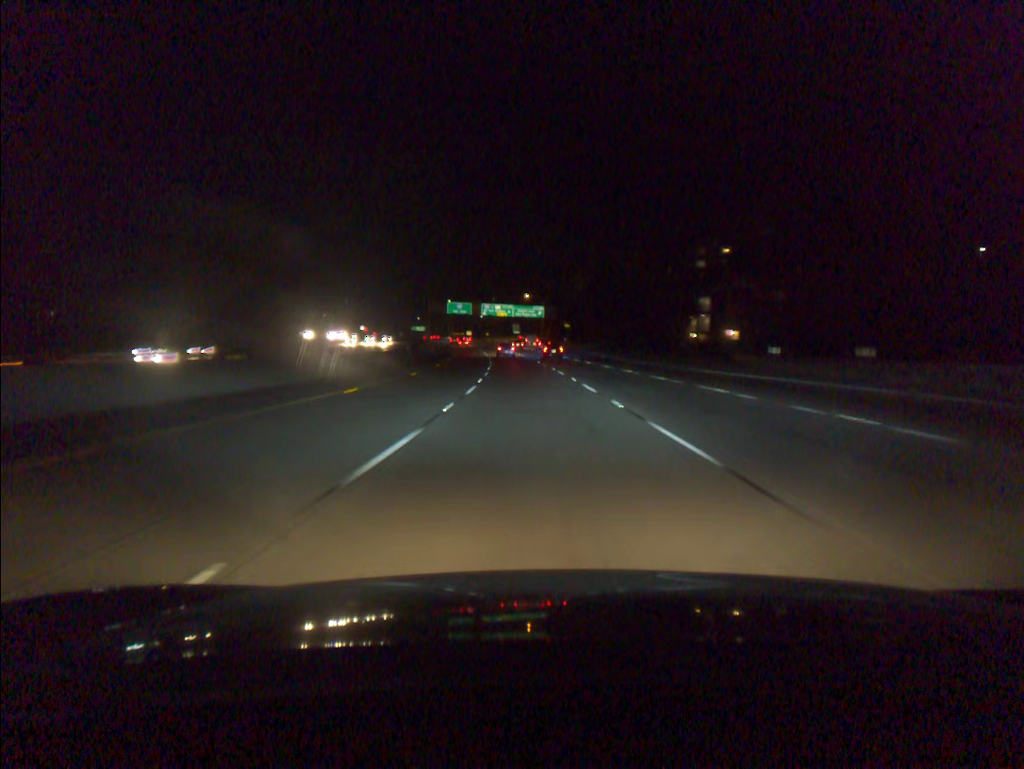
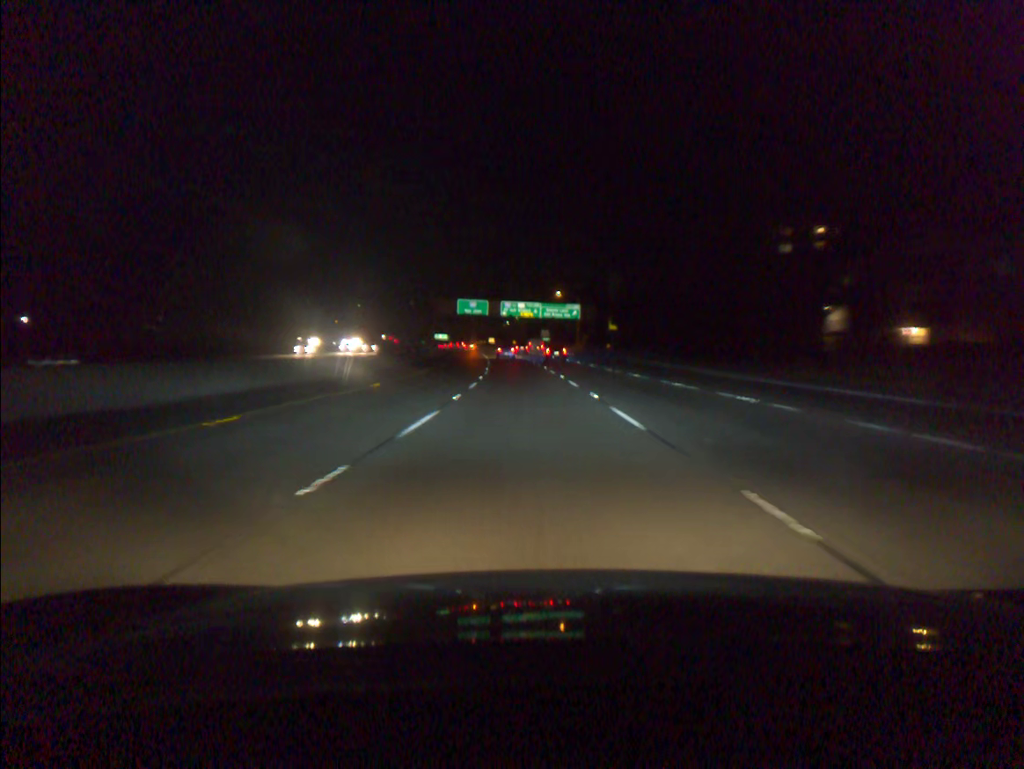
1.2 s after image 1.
(-0.7, +38.8) m; -2°
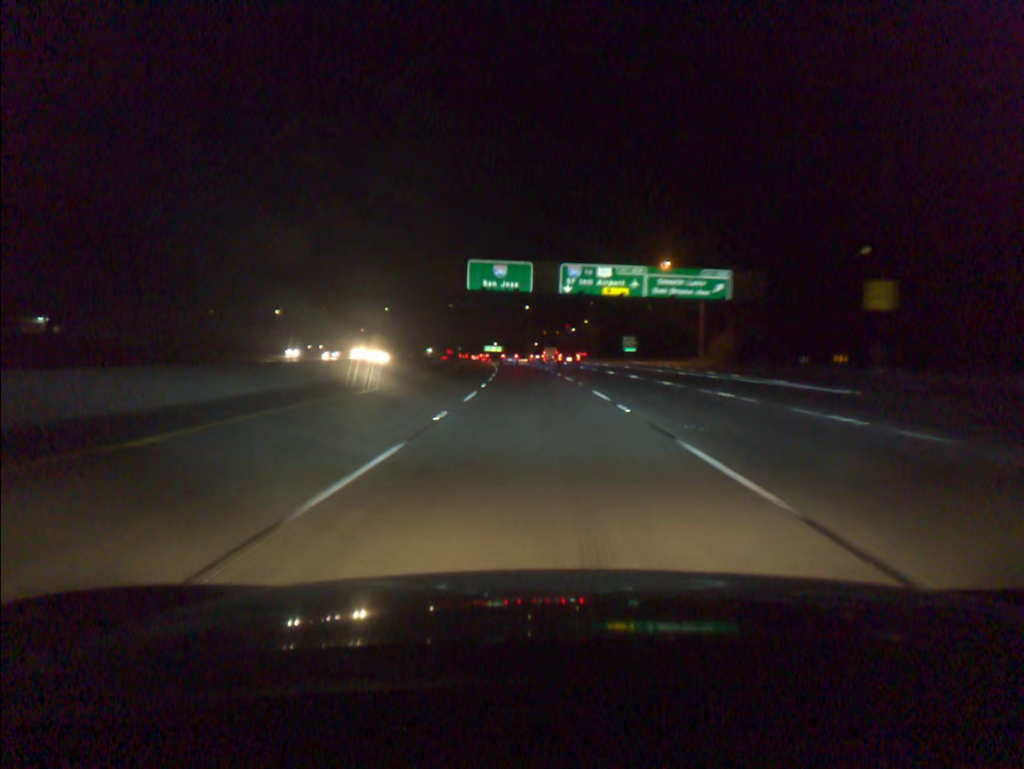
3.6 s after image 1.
(-3.3, +77.1) m; -5°
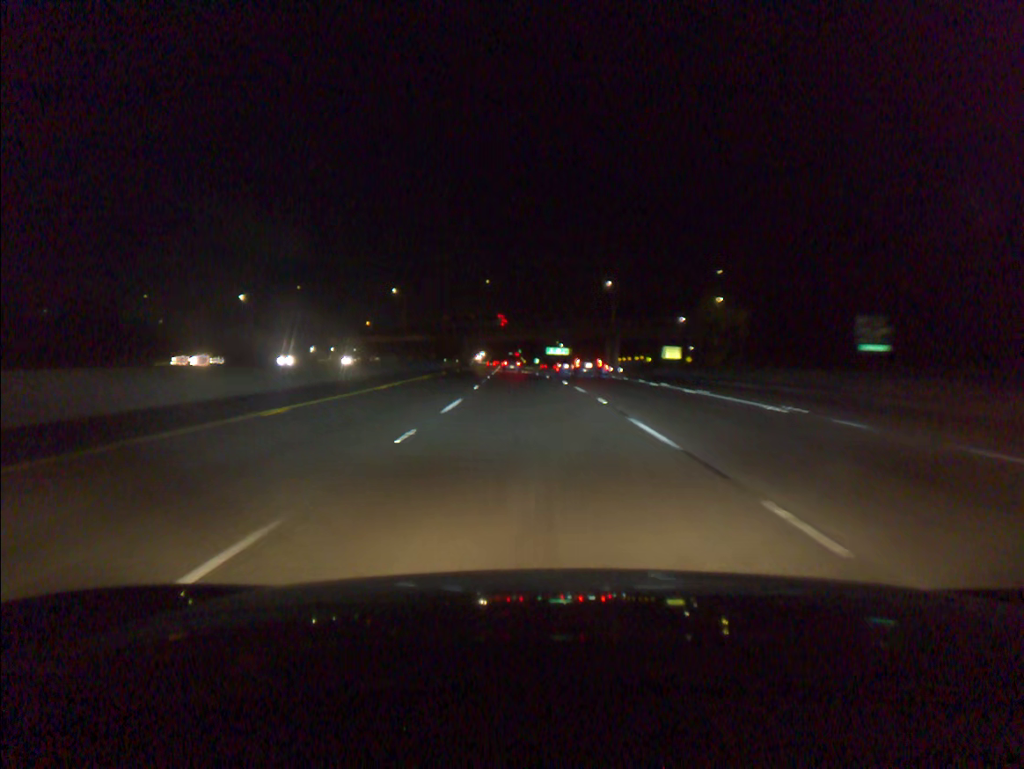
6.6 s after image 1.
(-4.1, +95.9) m; -5°
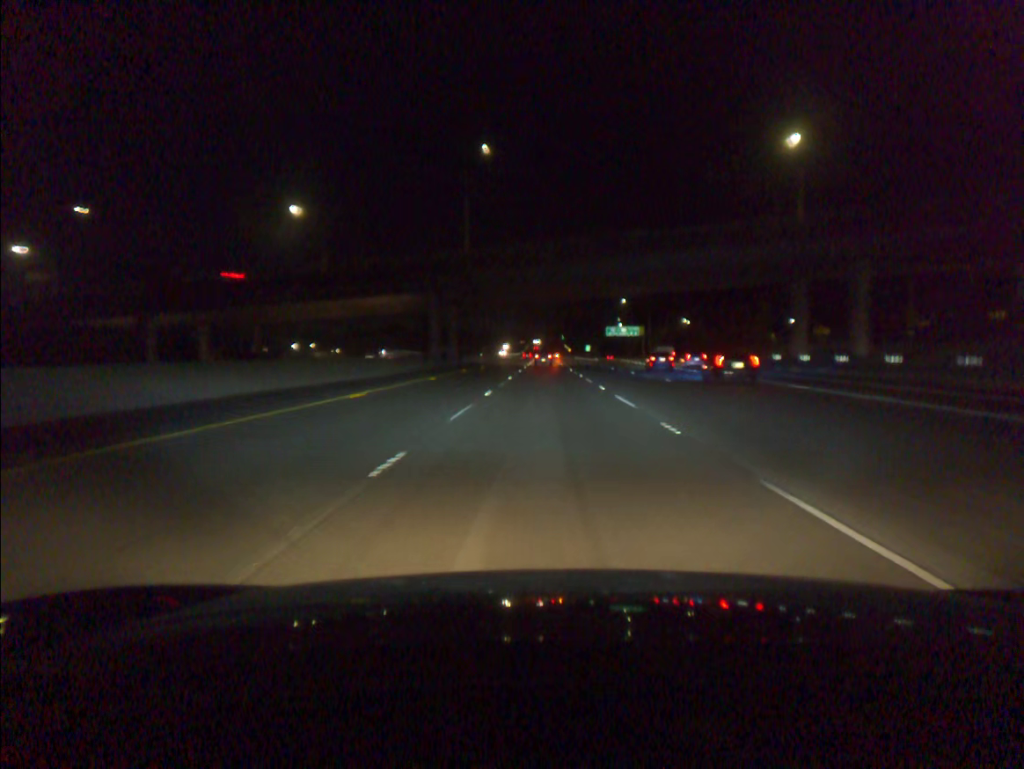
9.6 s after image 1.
(-3.8, +97.0) m; -3°
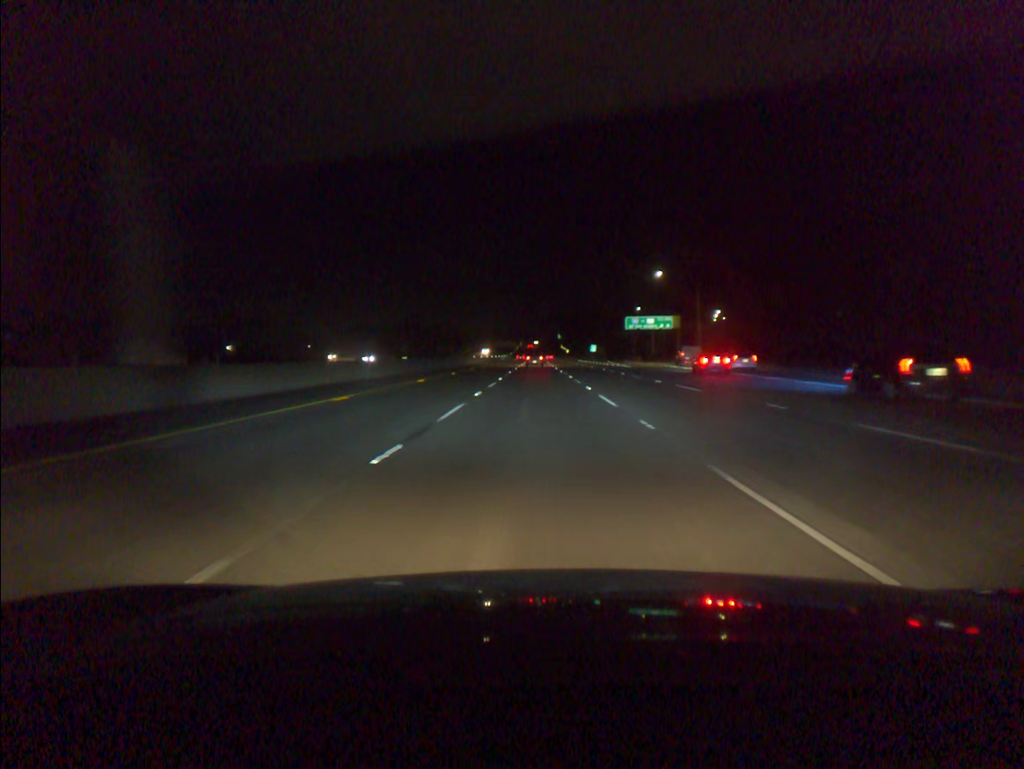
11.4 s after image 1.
(+0.4, +58.7) m; 0°
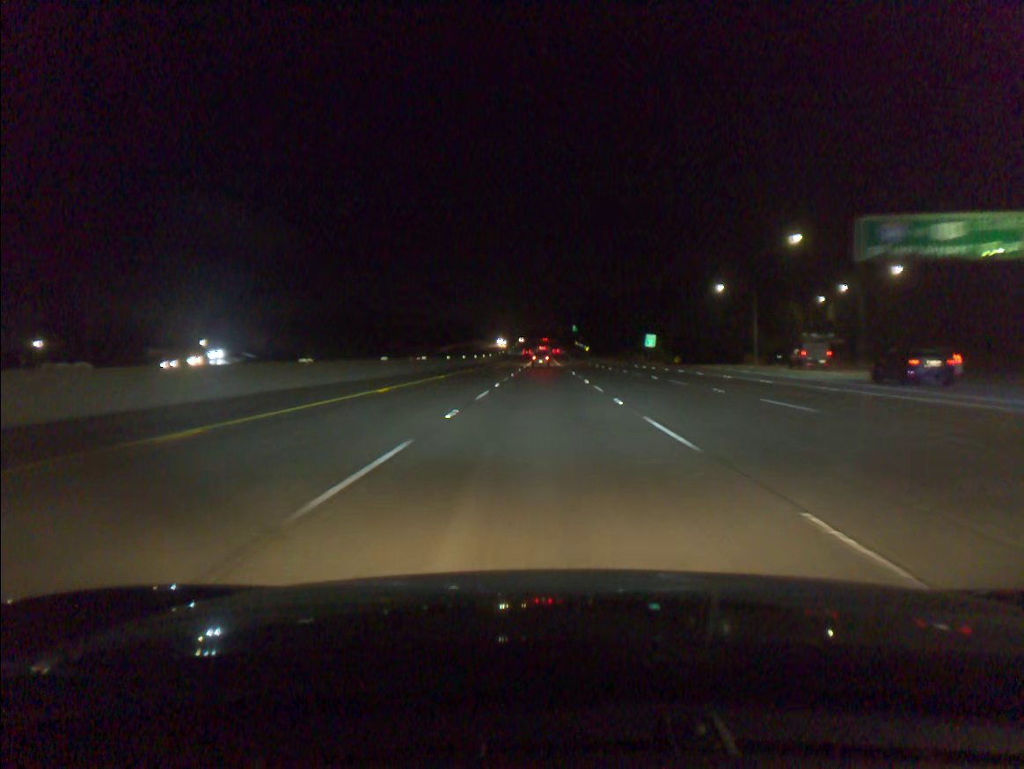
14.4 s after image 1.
(-0.6, +97.5) m; 0°
